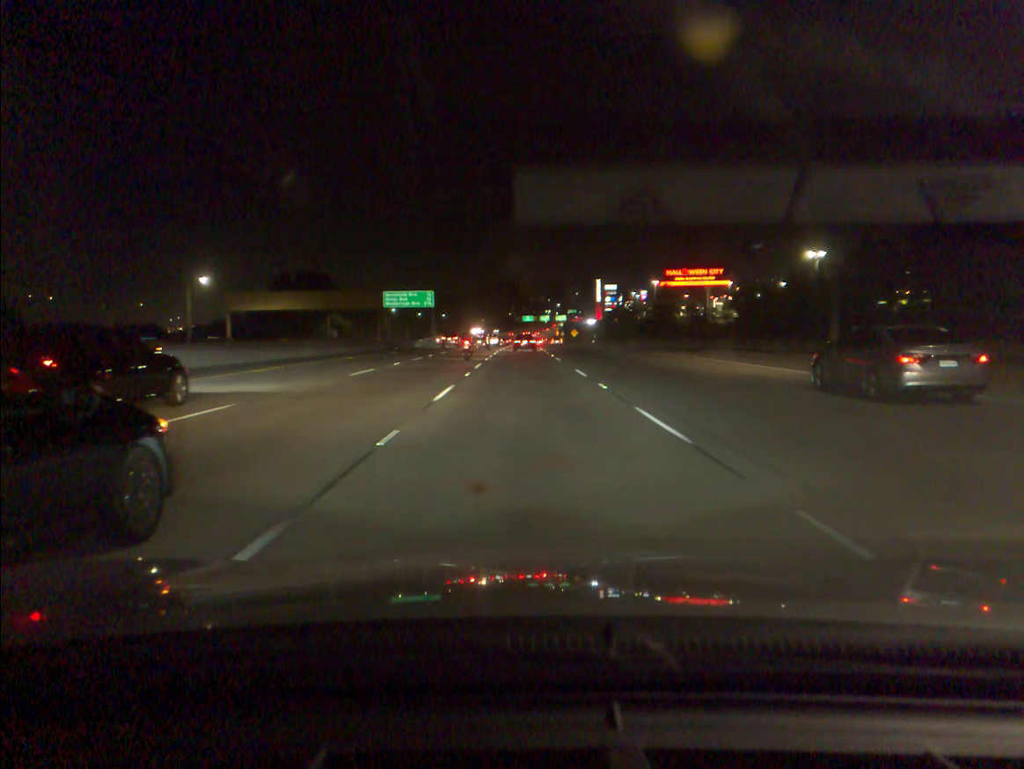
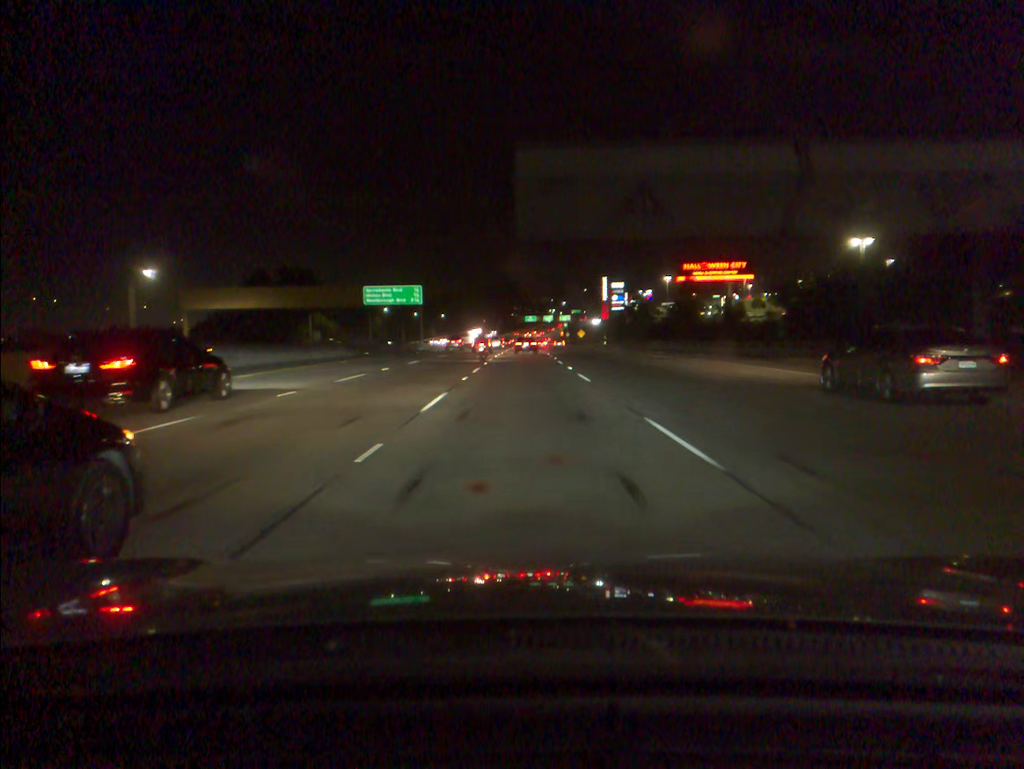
(0.0, +16.3) m; 0°
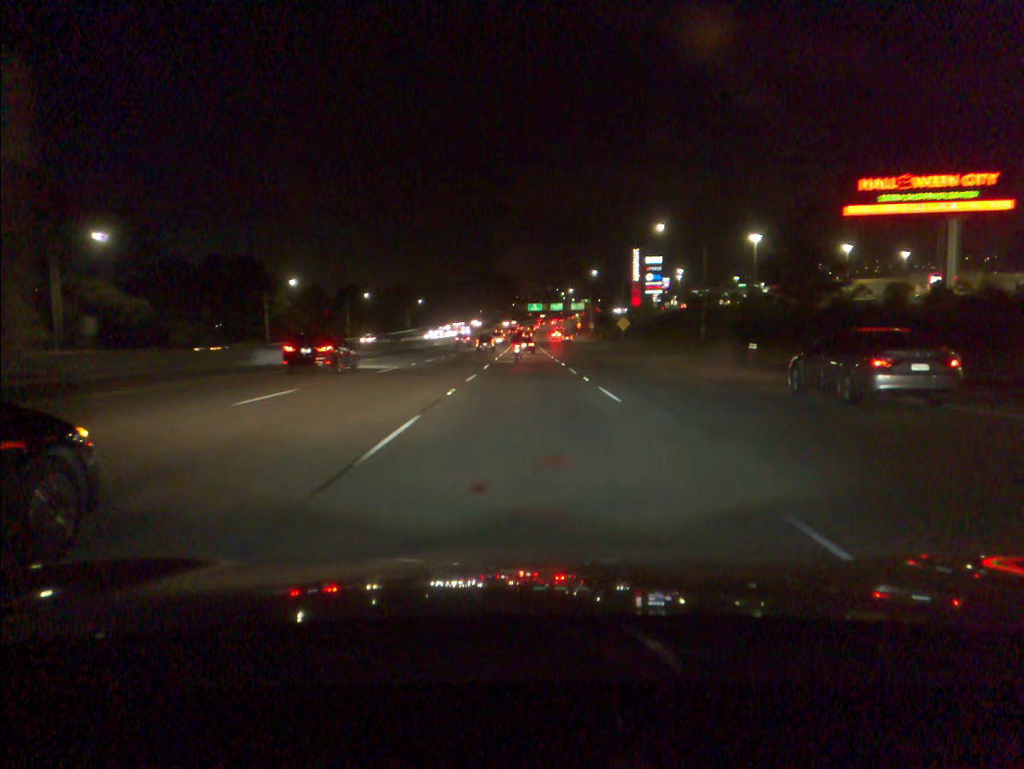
(-0.3, +81.5) m; 0°
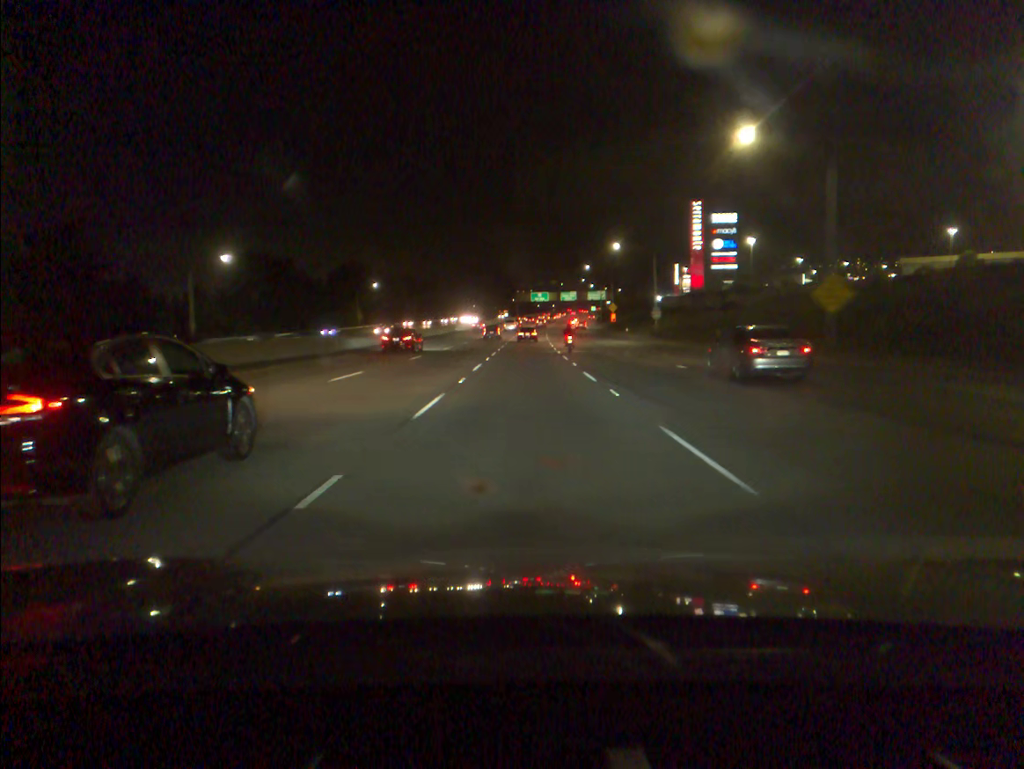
(-0.1, +80.7) m; 0°
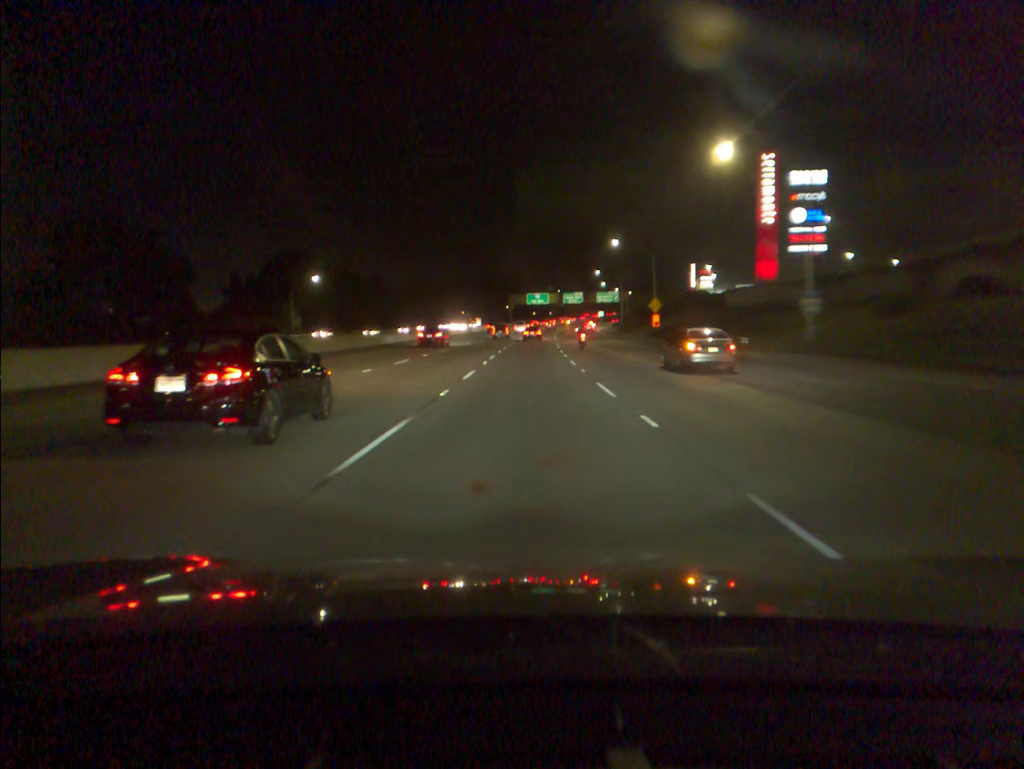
(+0.1, +48.5) m; 0°
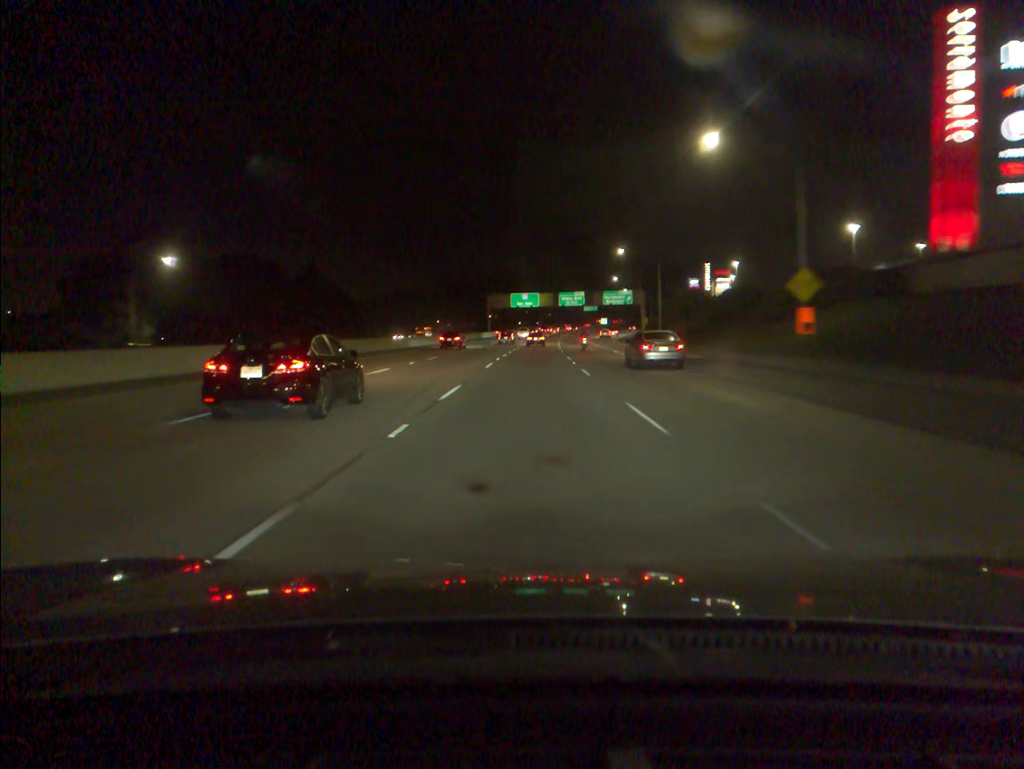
(+0.4, +49.7) m; +1°
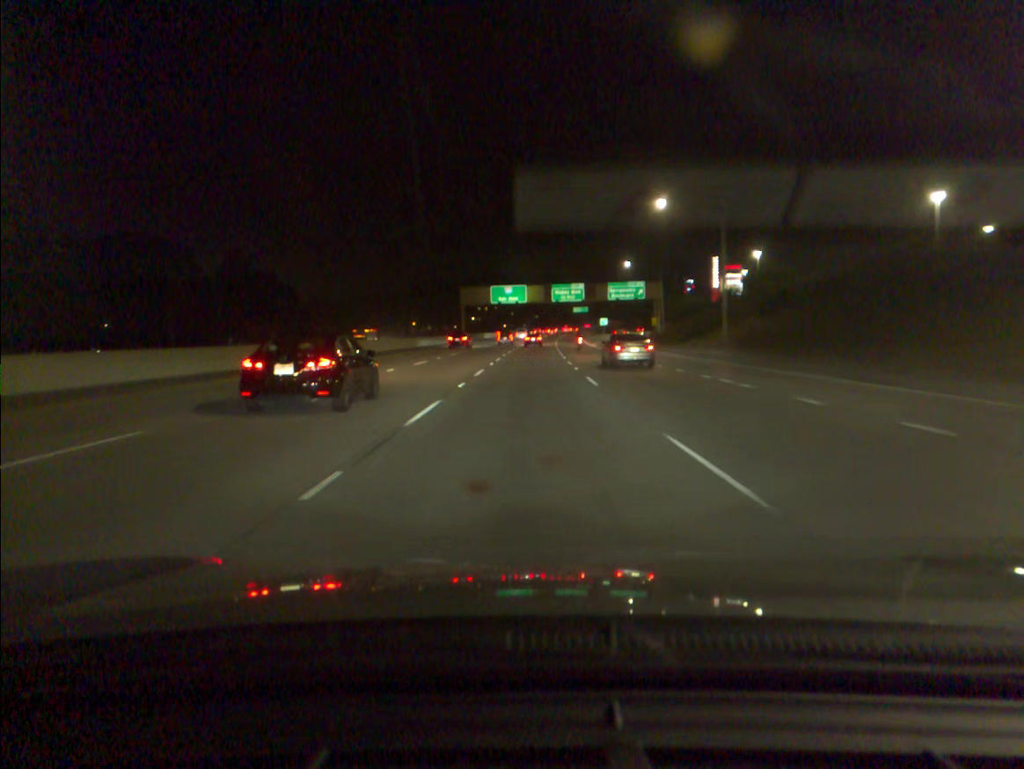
(+0.3, +33.7) m; +1°
